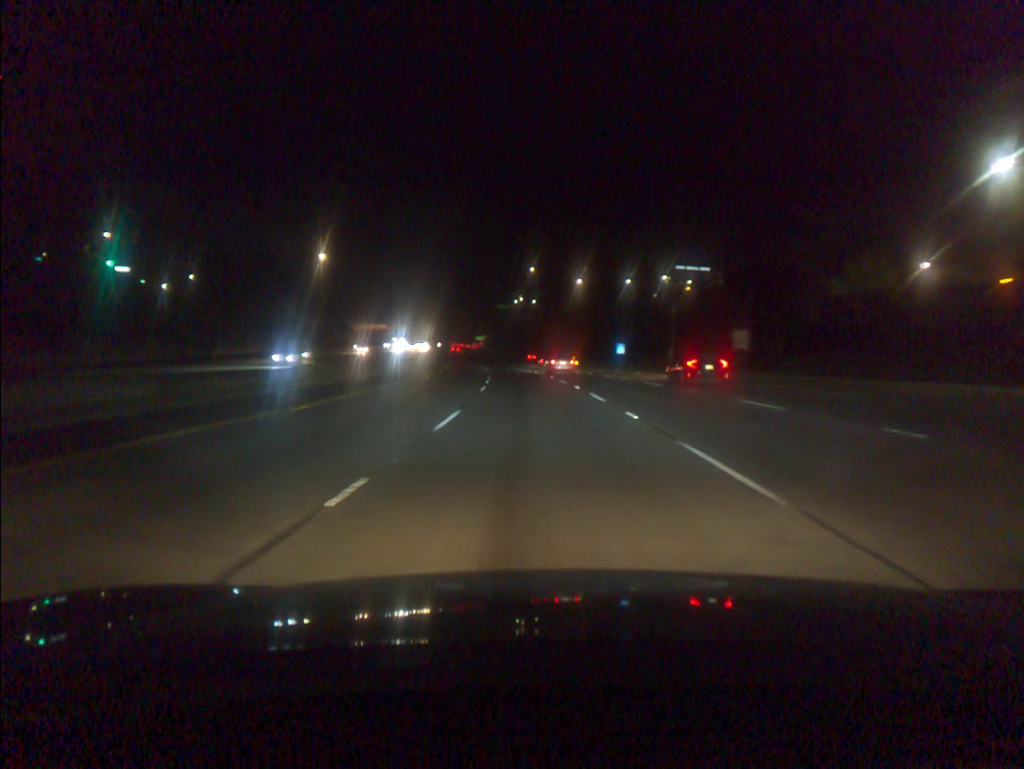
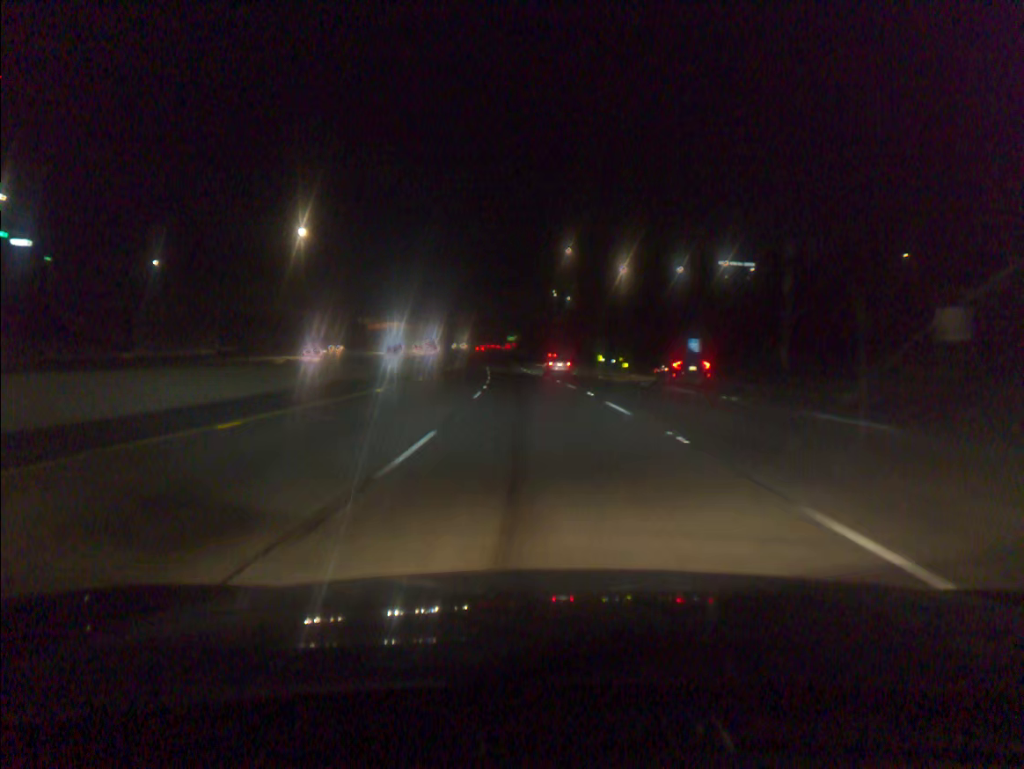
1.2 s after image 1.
(-0.7, +33.9) m; -2°
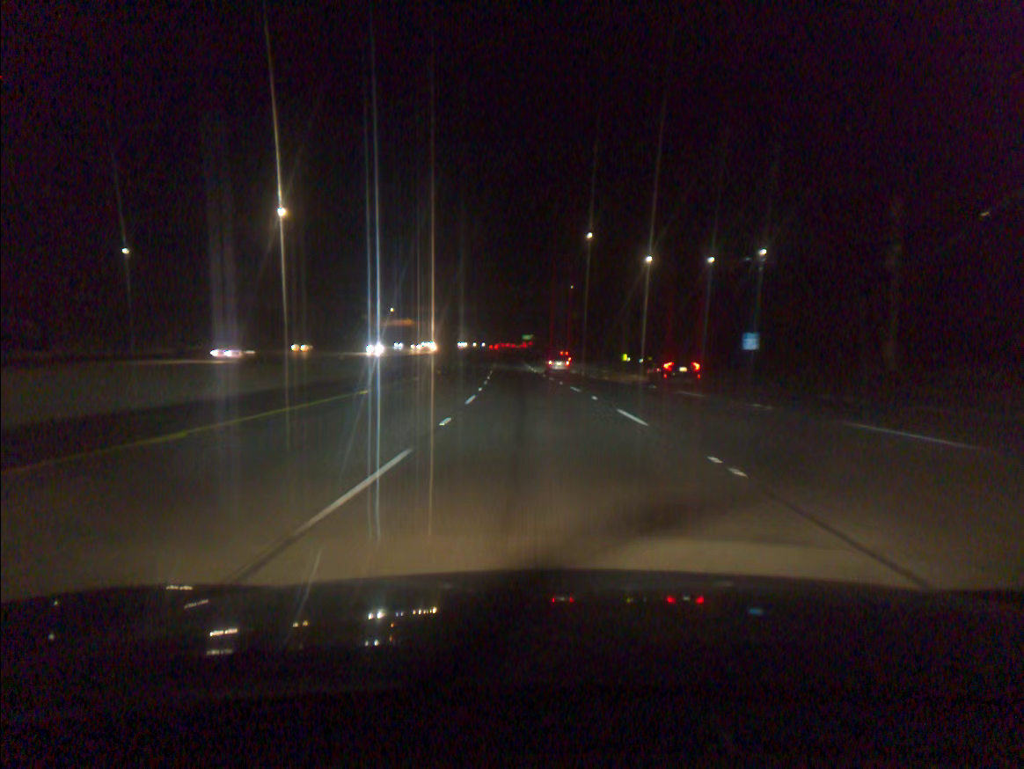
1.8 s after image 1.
(-0.2, +17.0) m; -1°
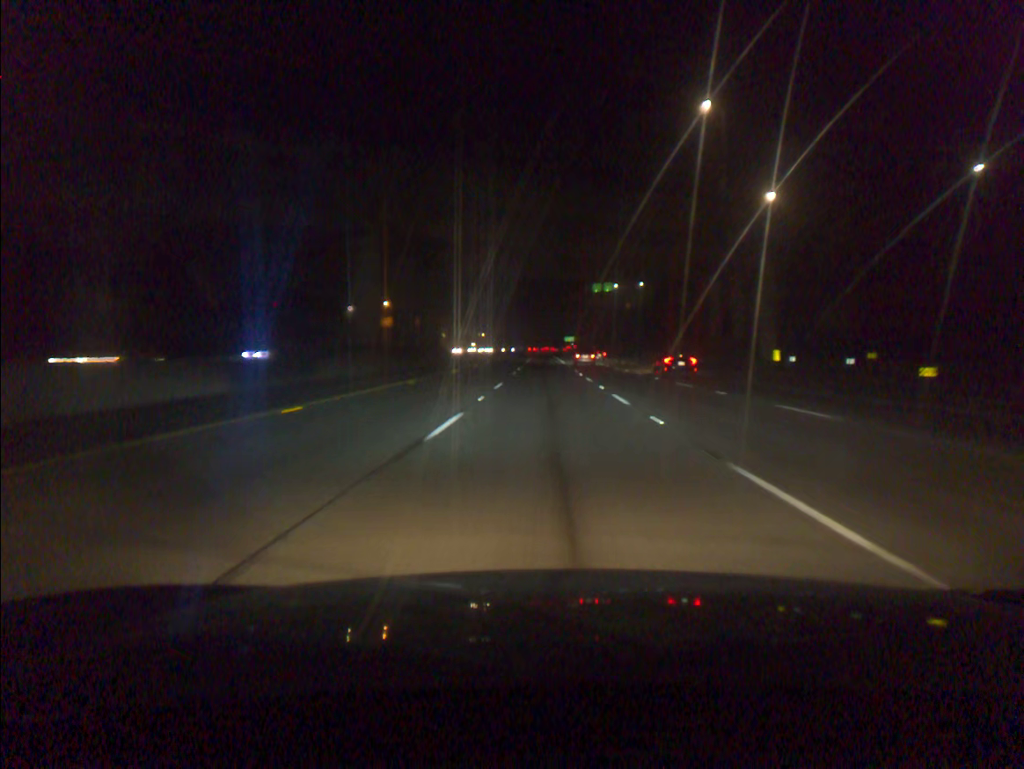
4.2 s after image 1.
(-2.4, +67.8) m; -3°
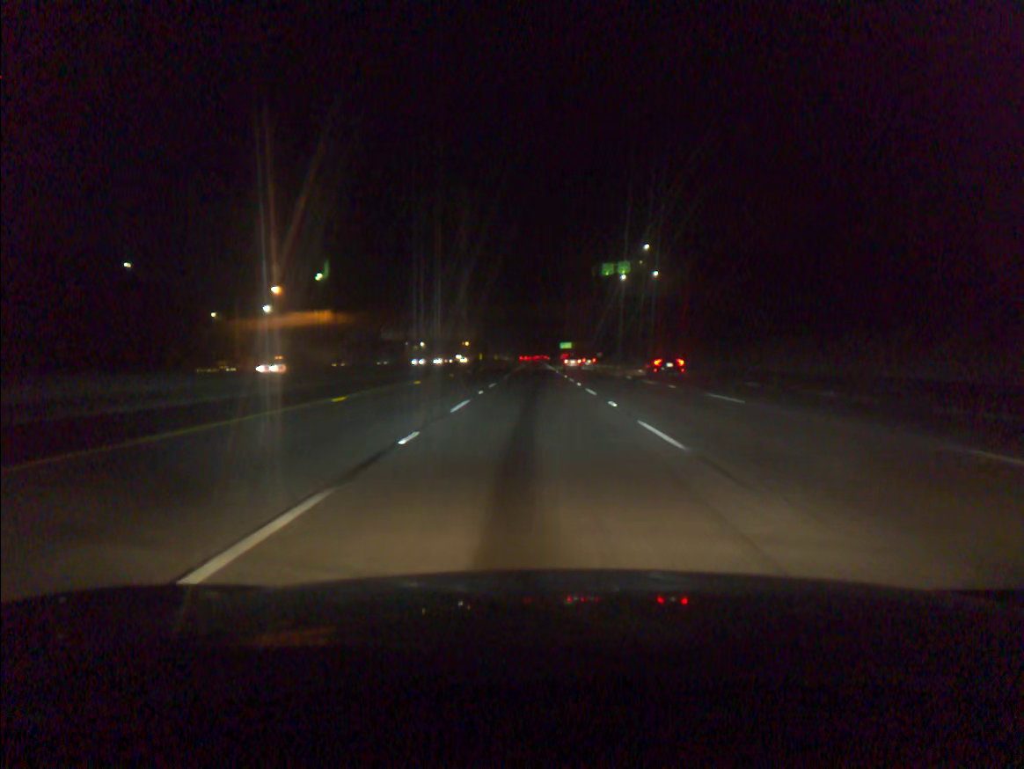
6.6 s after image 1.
(+0.5, +67.3) m; 0°
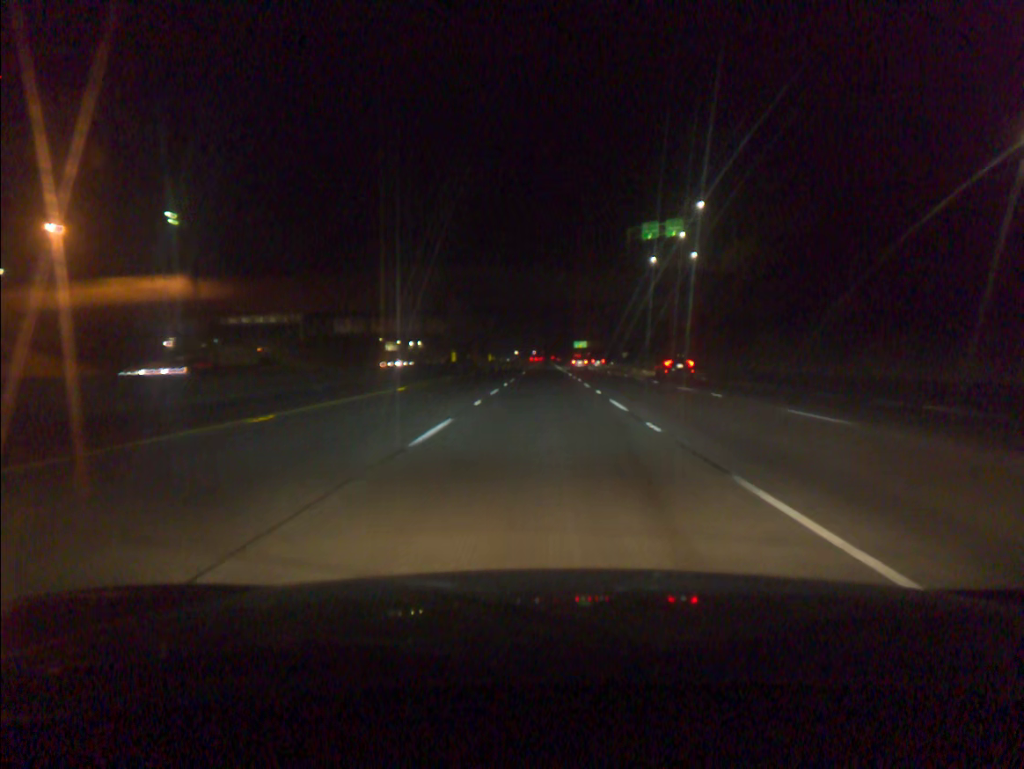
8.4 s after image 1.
(-0.3, +50.4) m; -1°
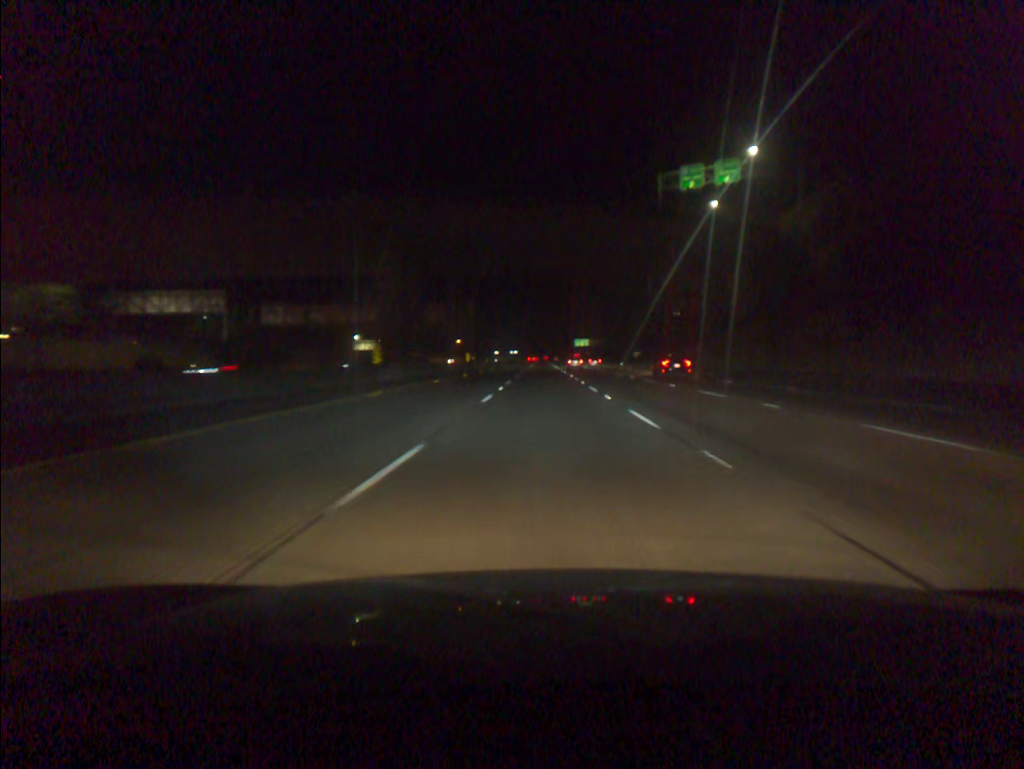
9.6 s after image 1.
(0.0, +33.7) m; 0°
